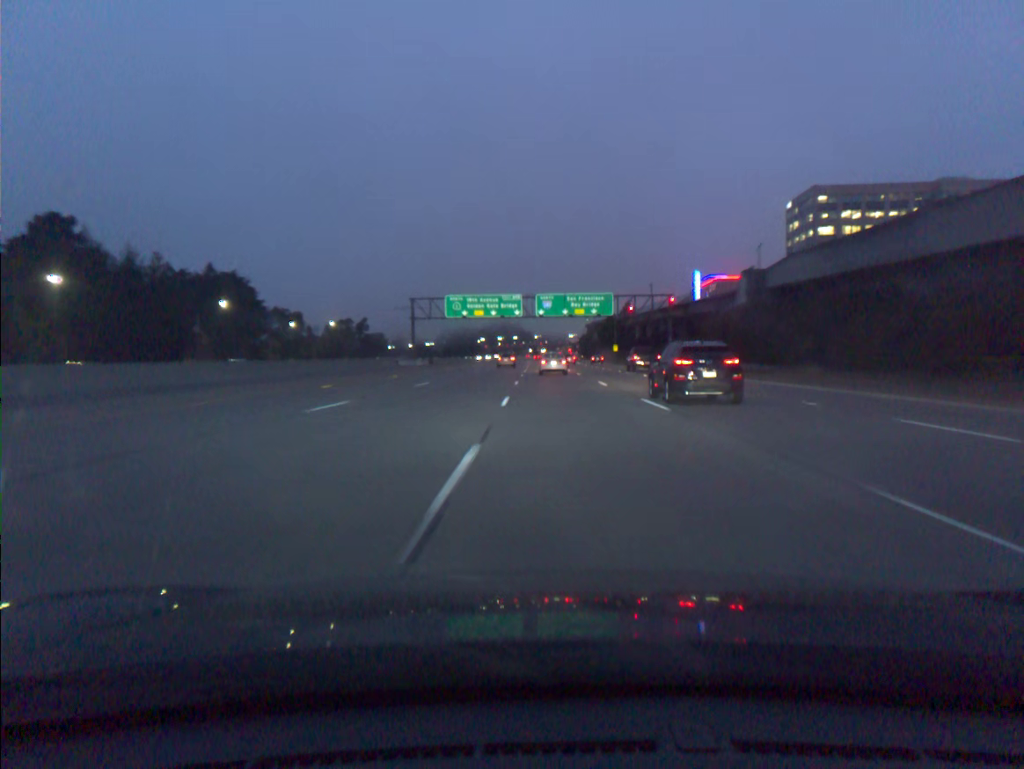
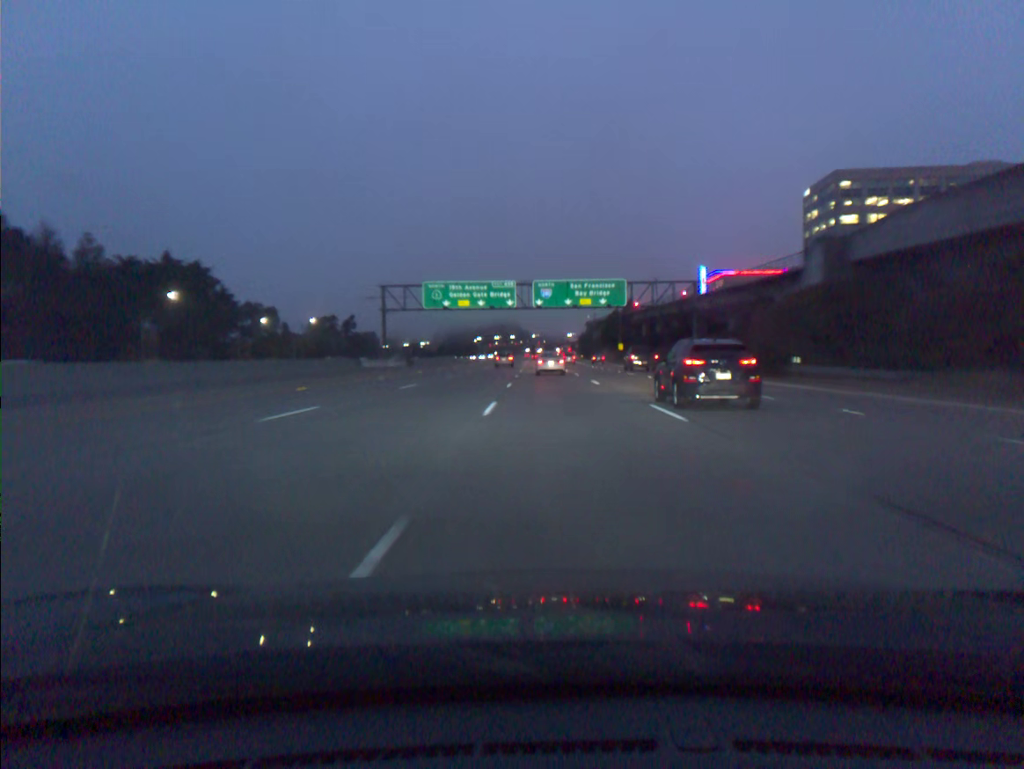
(0.0, +17.6) m; 0°
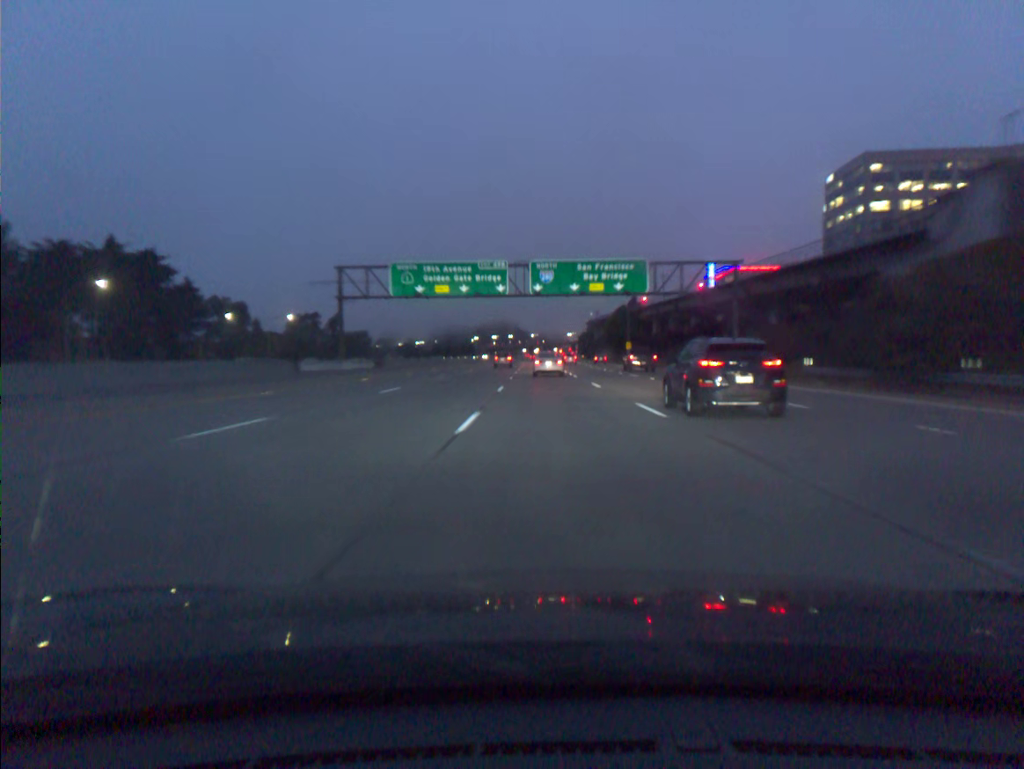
(0.0, +17.6) m; 0°
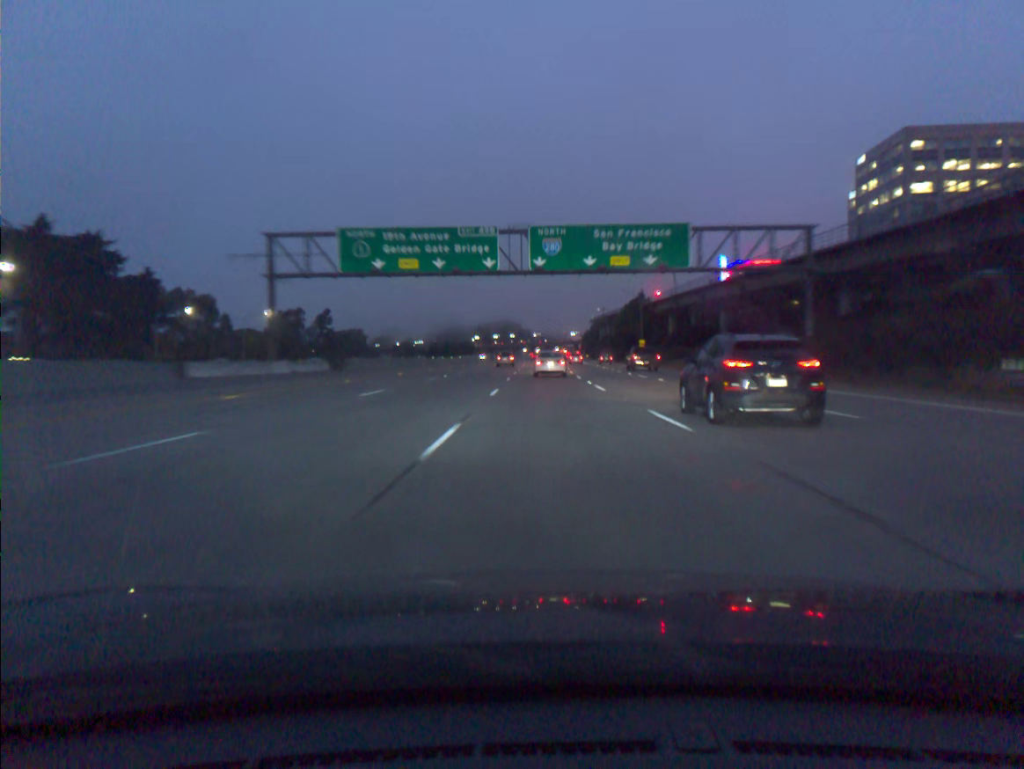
(0.0, +17.5) m; 0°
